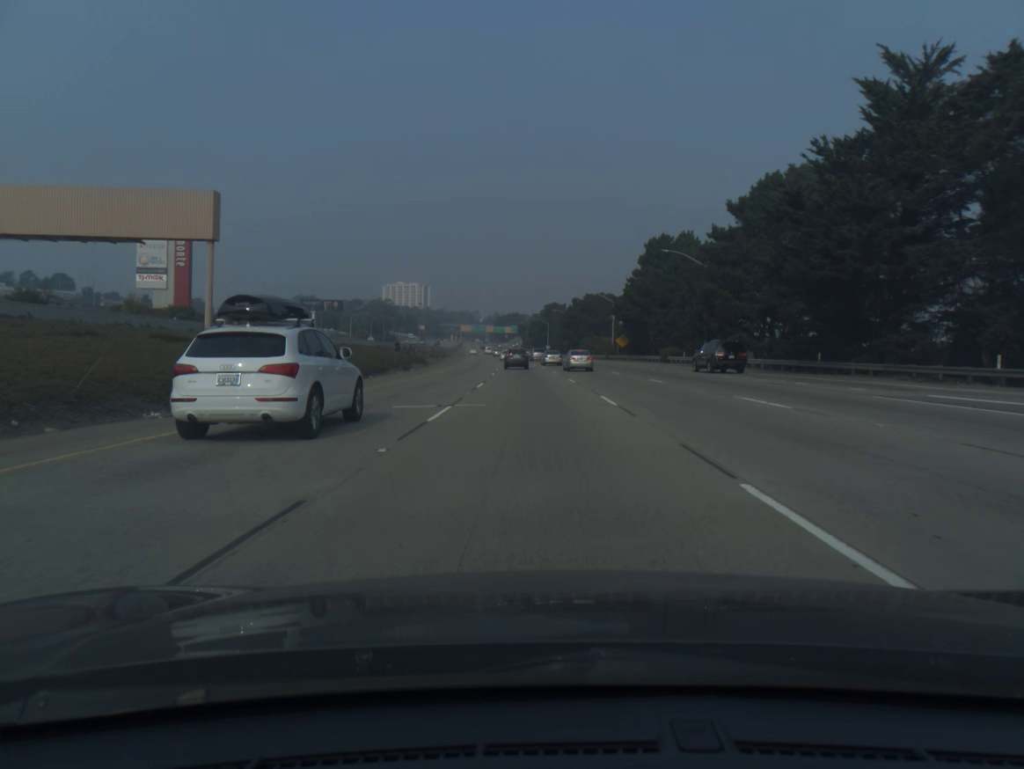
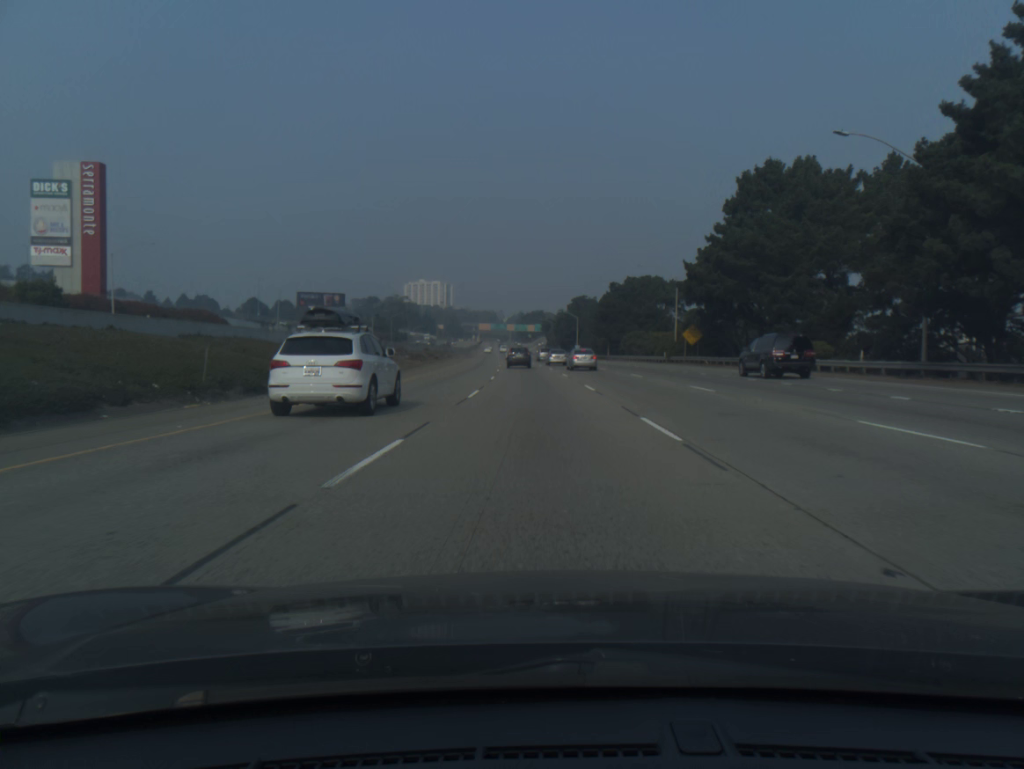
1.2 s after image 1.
(-0.6, +36.5) m; -2°
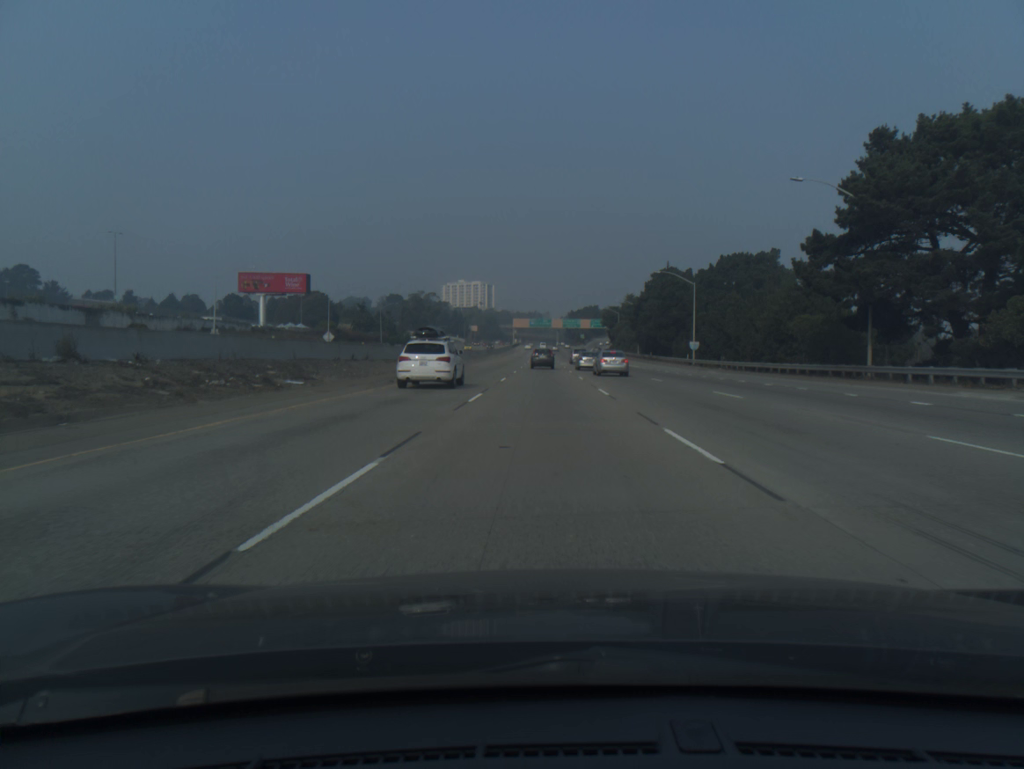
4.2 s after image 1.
(-3.1, +89.5) m; -4°
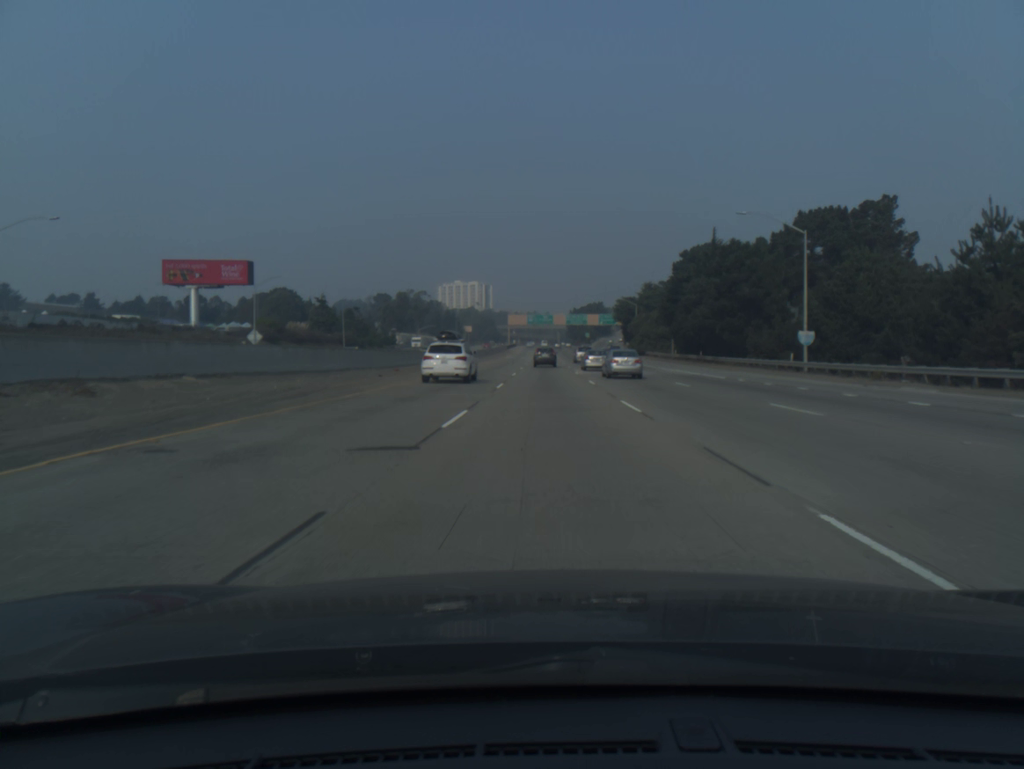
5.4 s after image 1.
(-0.1, +35.5) m; 0°
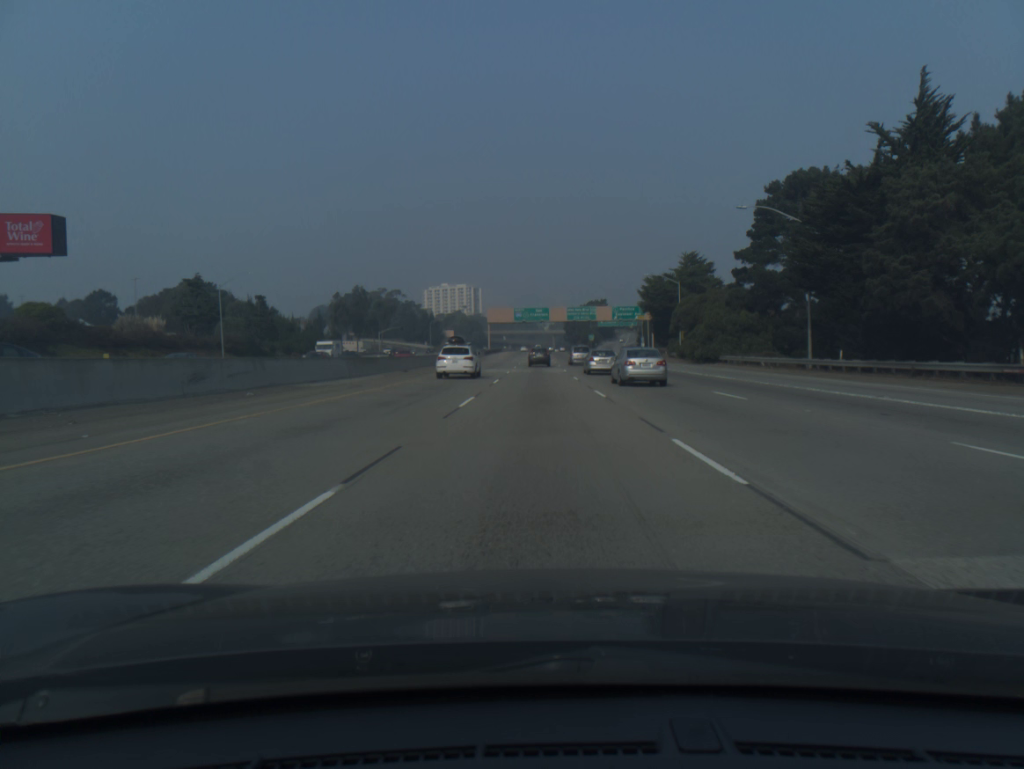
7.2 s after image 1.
(+0.3, +53.4) m; 0°
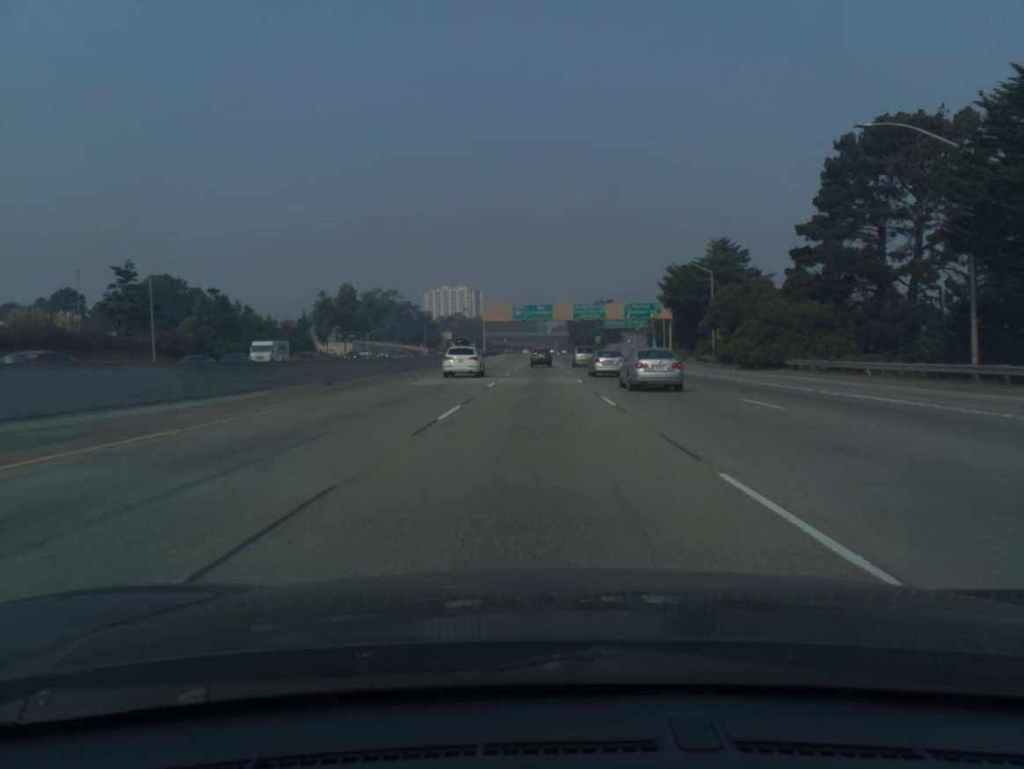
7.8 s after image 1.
(0.0, +17.9) m; 0°
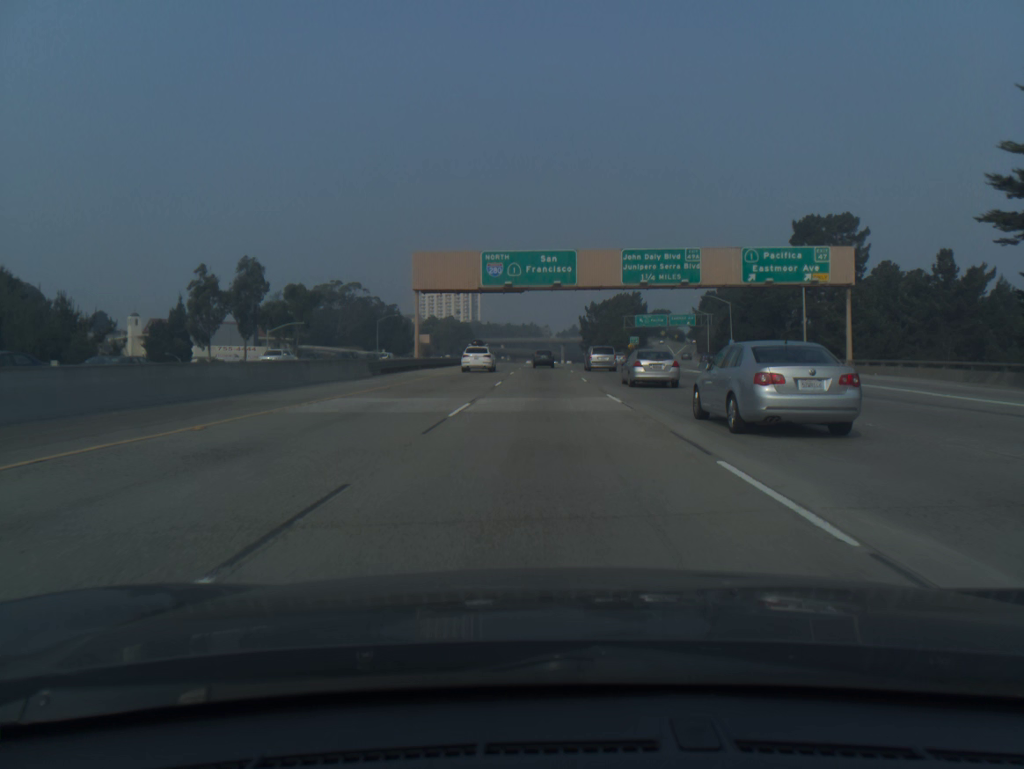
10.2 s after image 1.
(-0.3, +72.3) m; 0°
